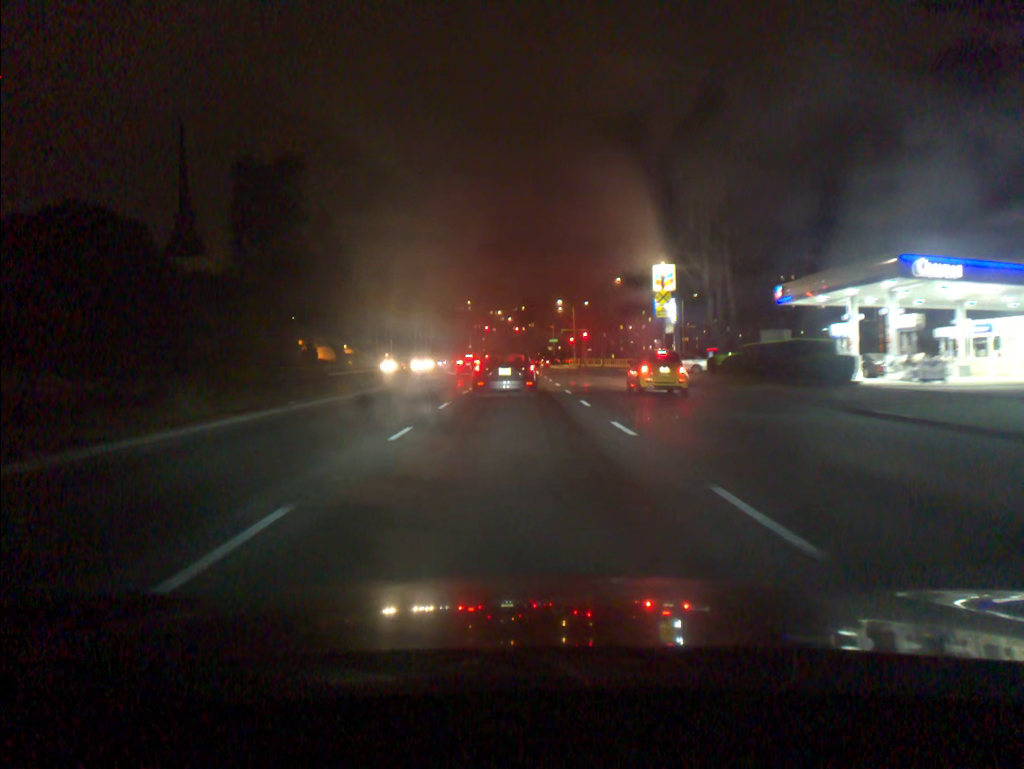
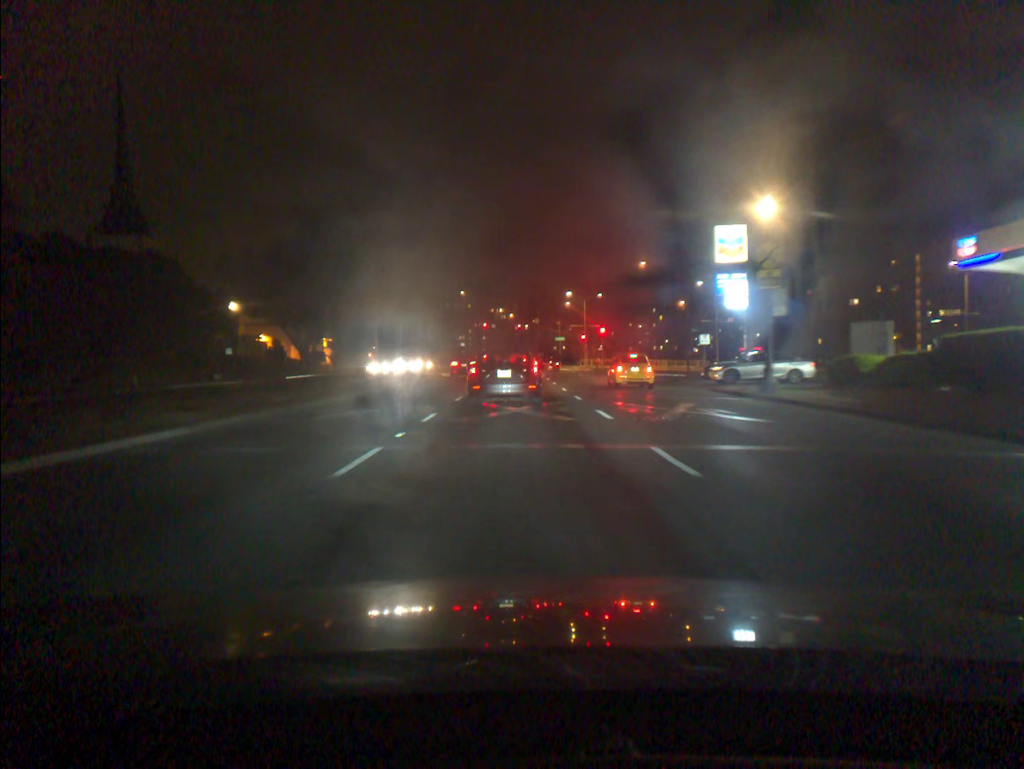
(0.0, +18.5) m; 0°
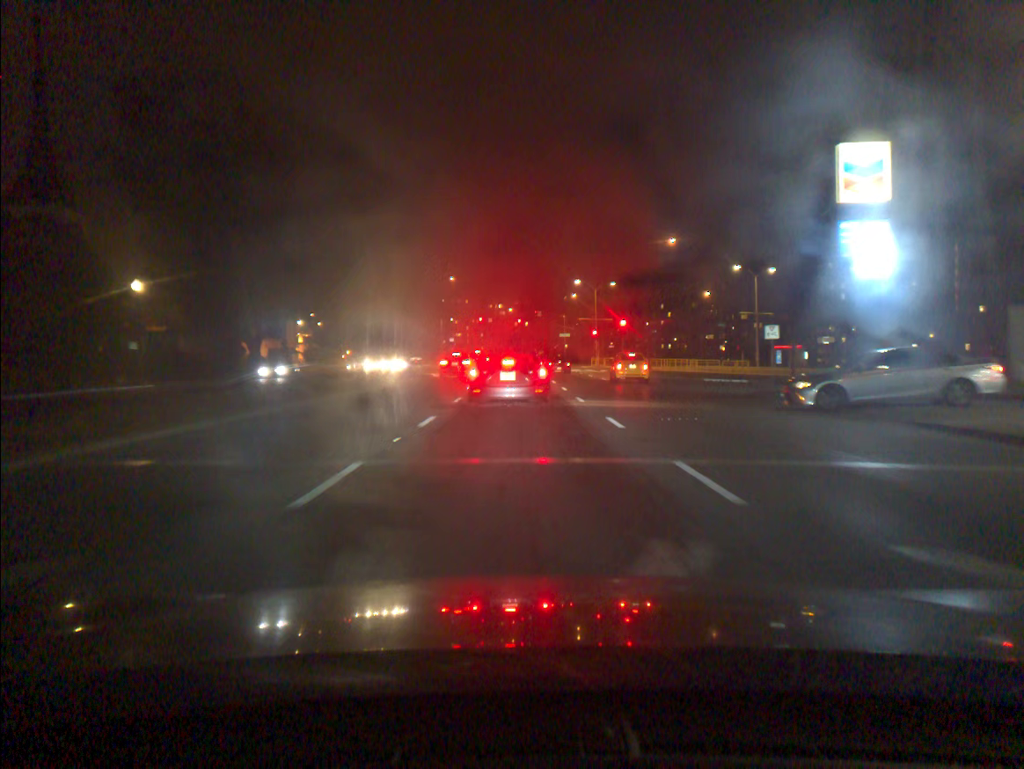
(0.0, +16.3) m; 0°
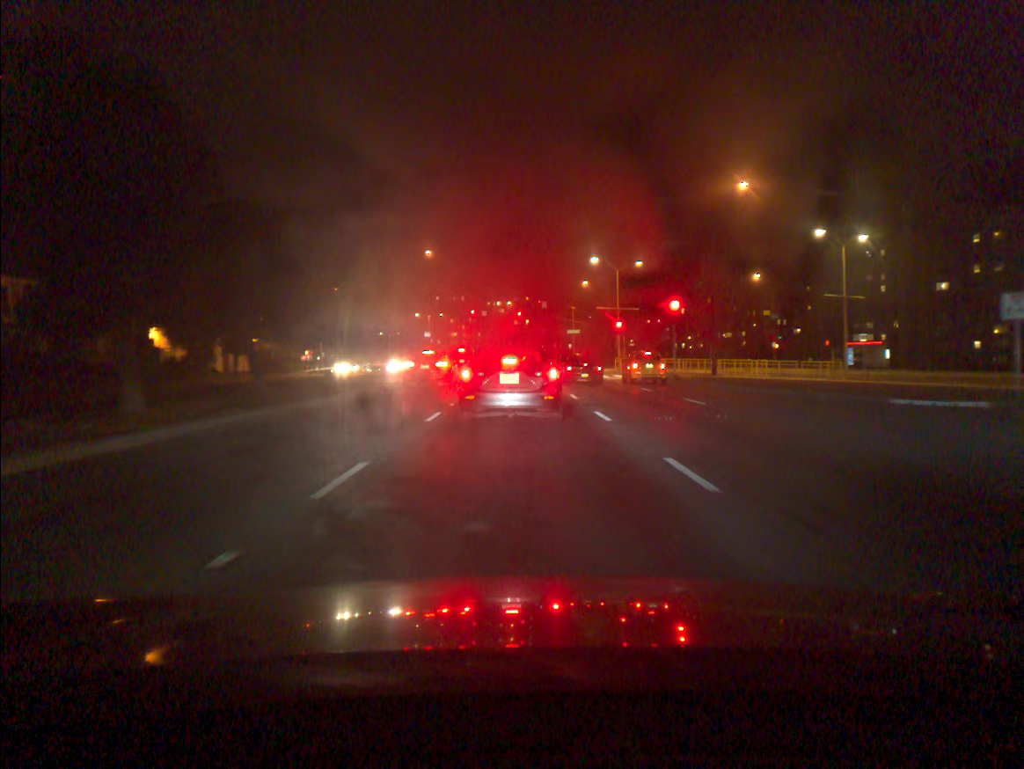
(+0.1, +22.3) m; 0°
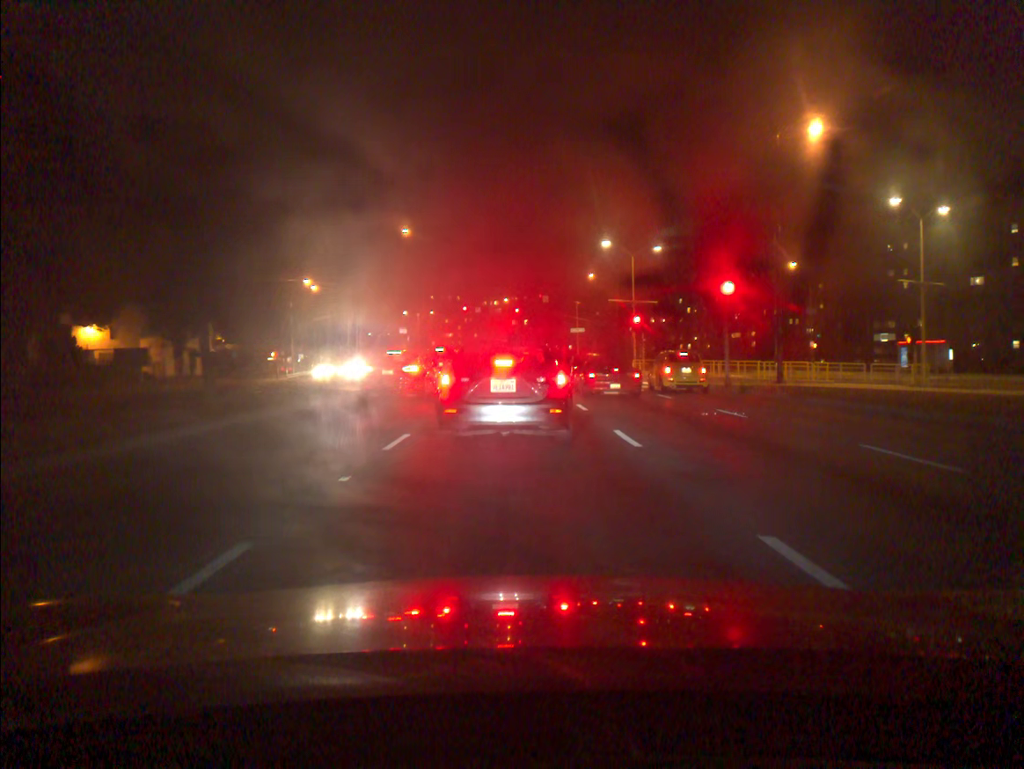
(0.0, +11.8) m; 0°
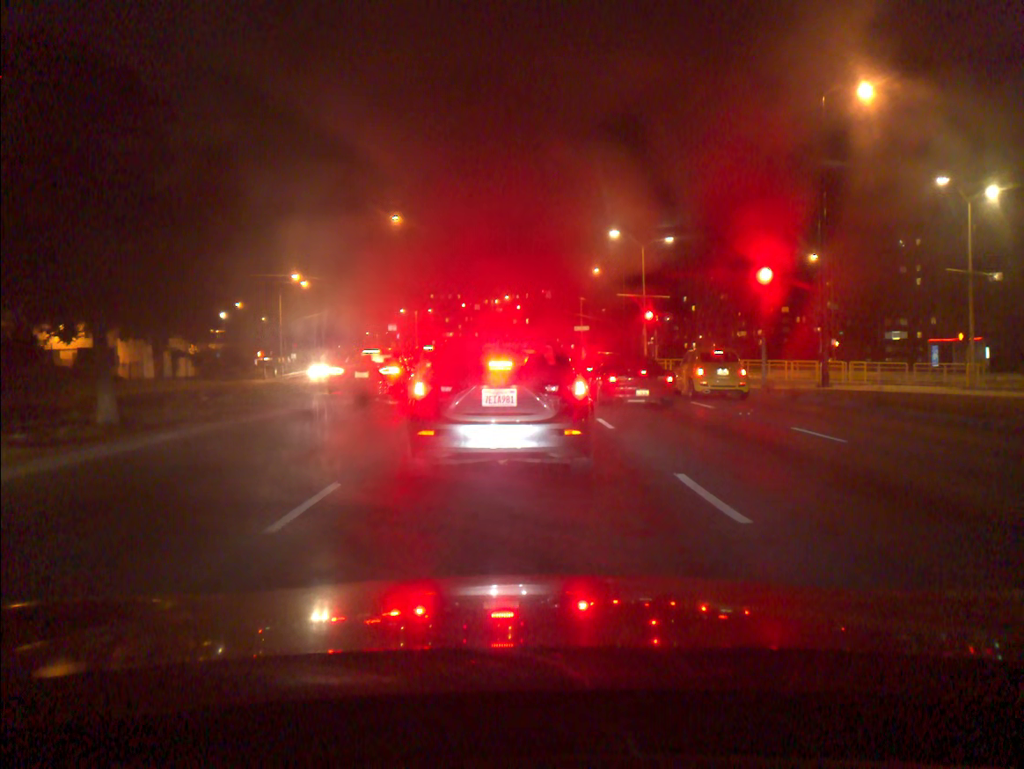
(0.0, +4.9) m; 0°
